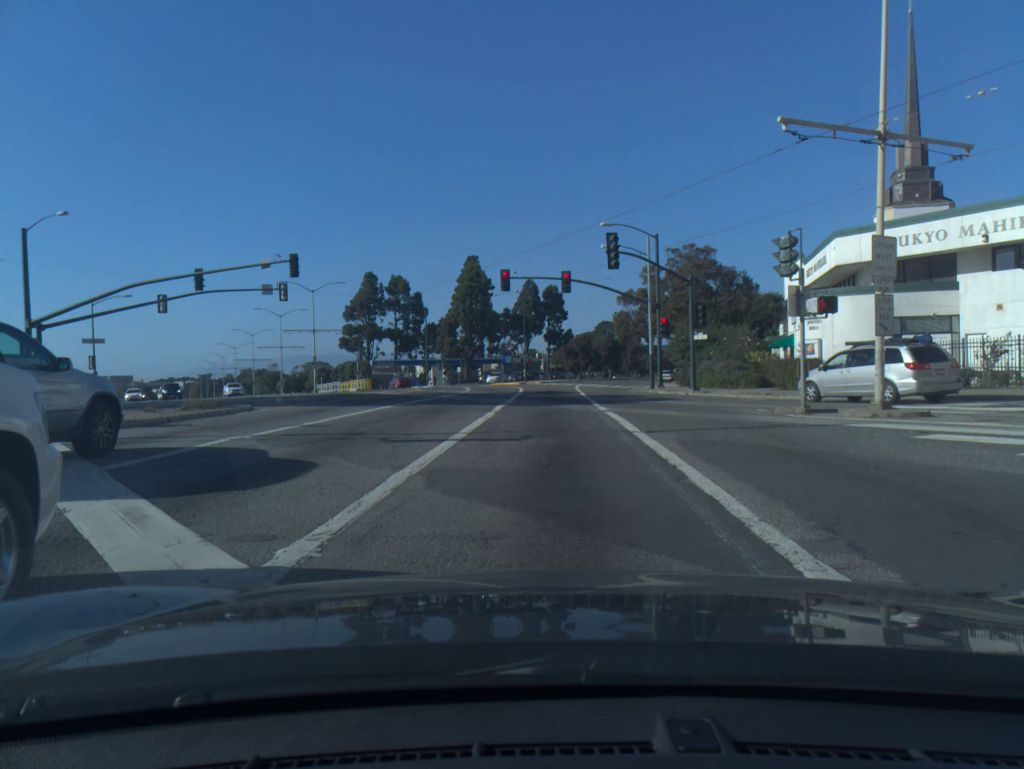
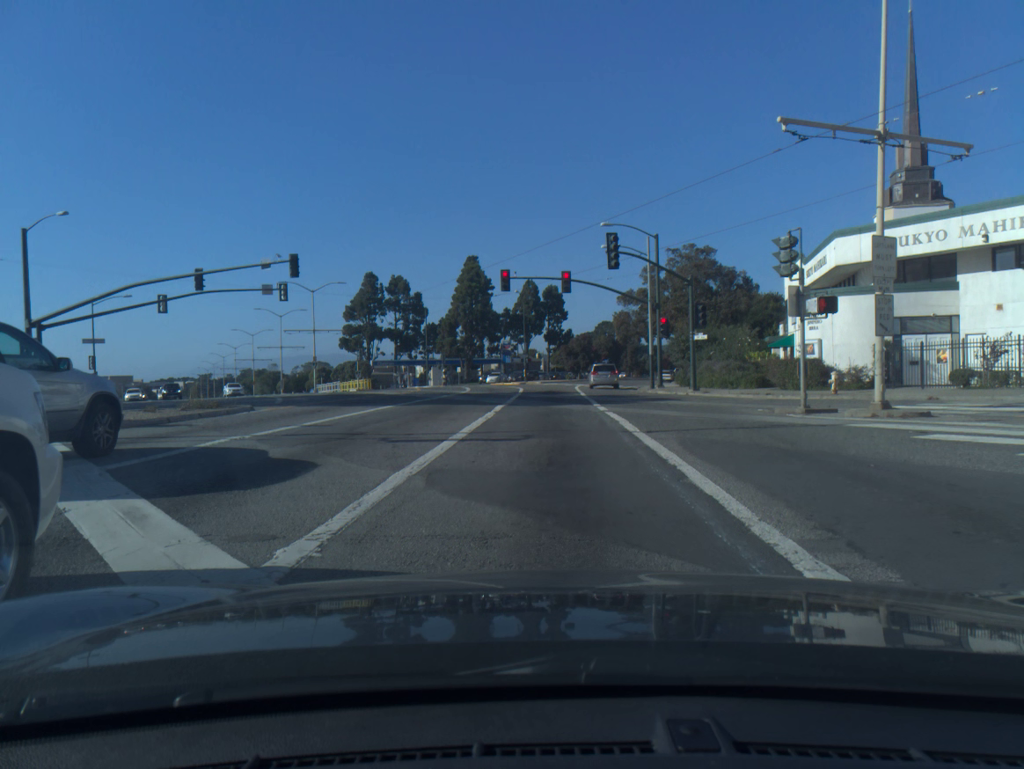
(0.0, 0.0) m; 0°
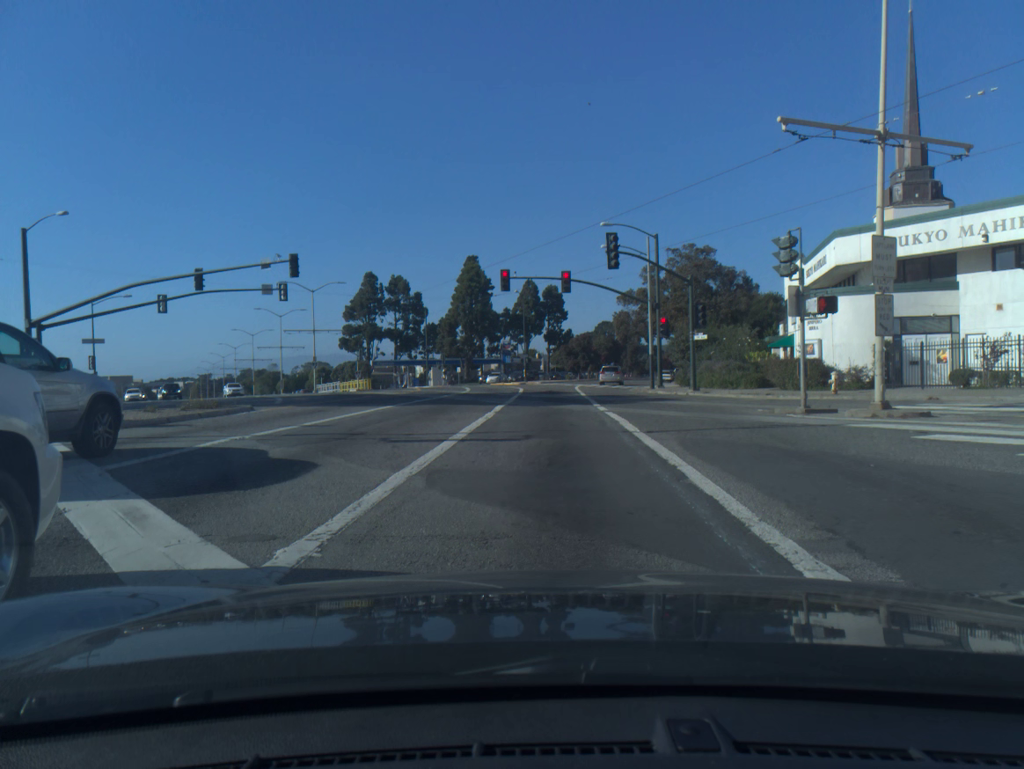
(0.0, 0.0) m; 0°
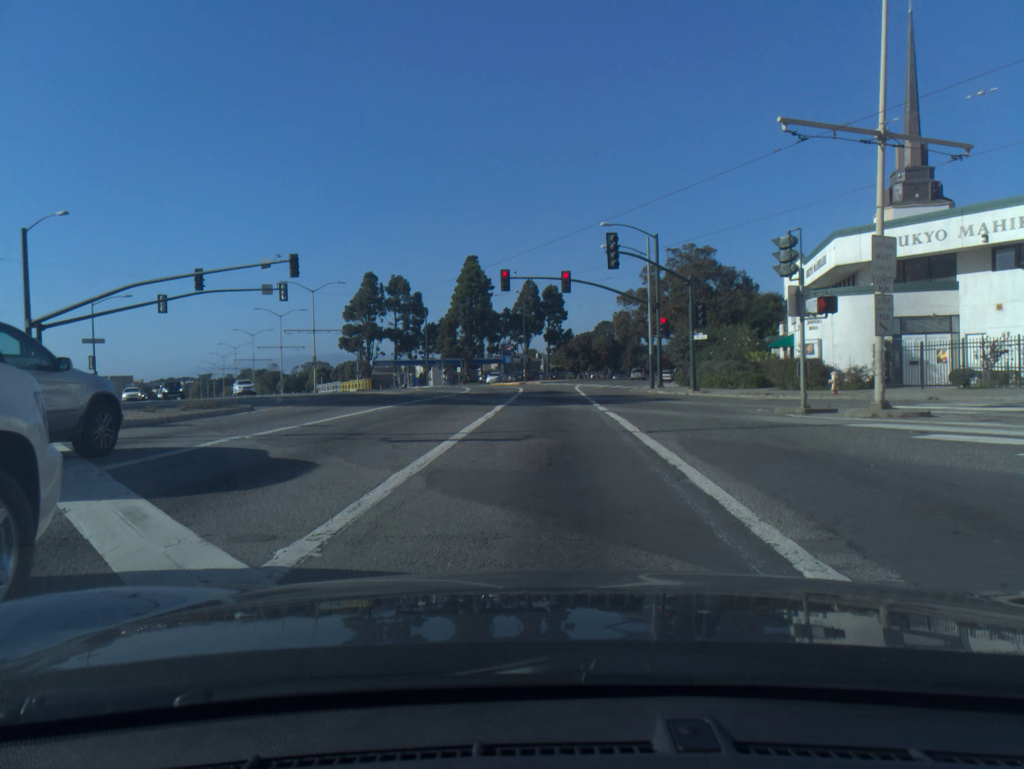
(0.0, 0.0) m; 0°
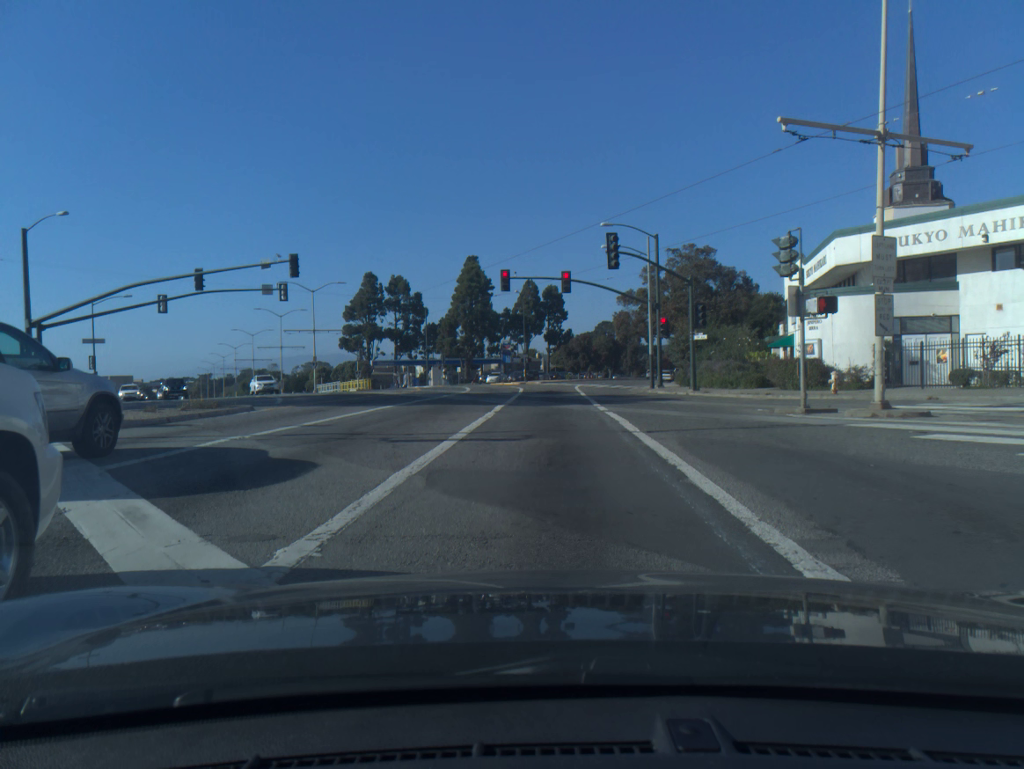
(0.0, 0.0) m; 0°
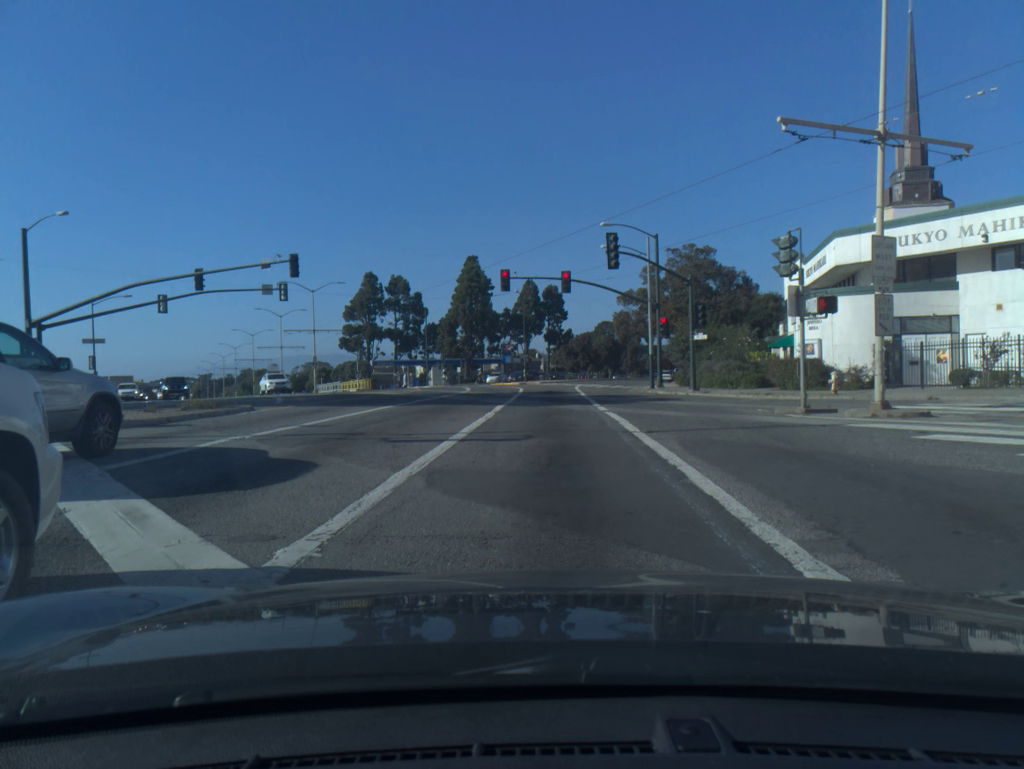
(0.0, 0.0) m; 0°
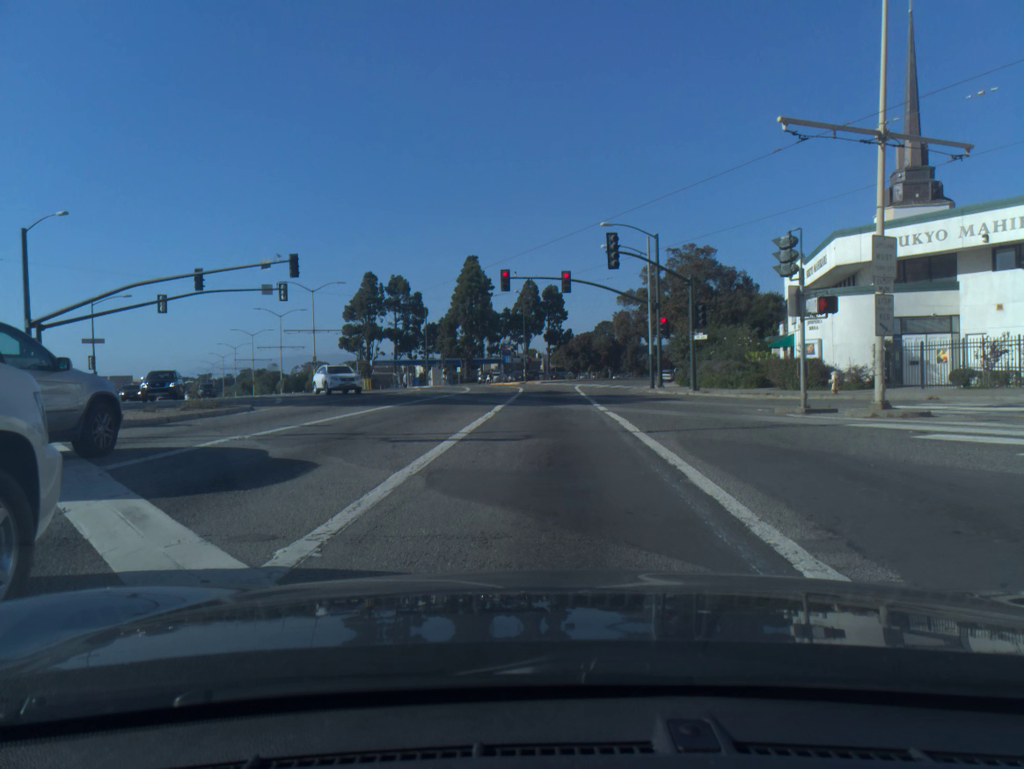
(0.0, 0.0) m; 0°
